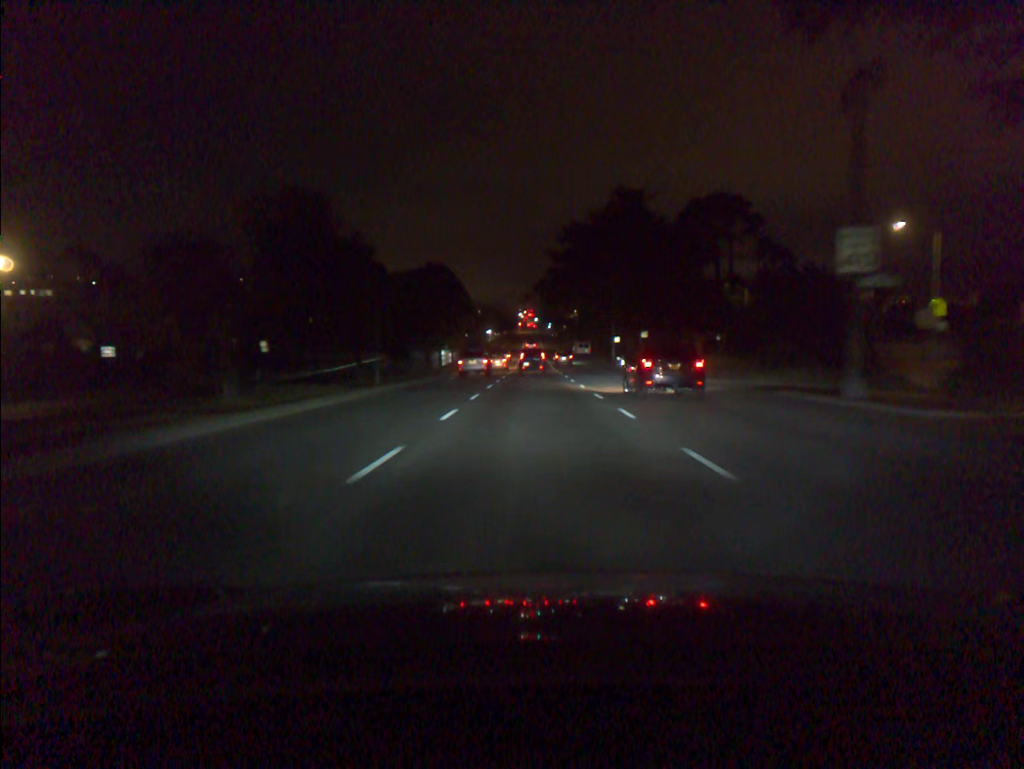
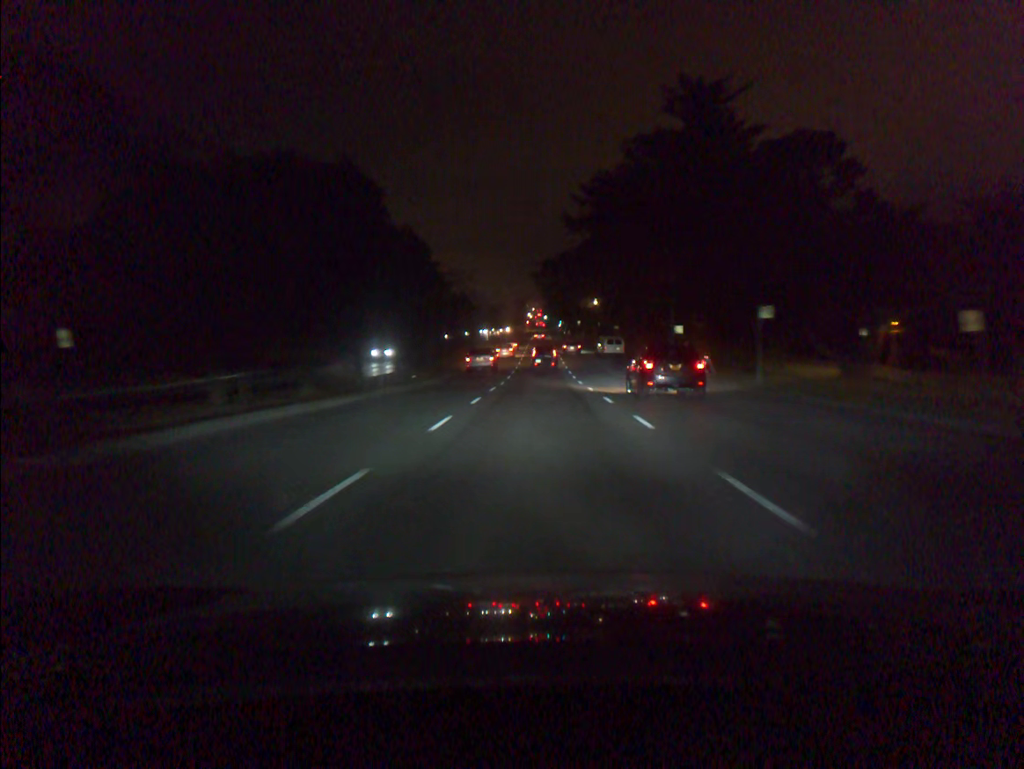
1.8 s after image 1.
(-0.2, +31.6) m; -1°
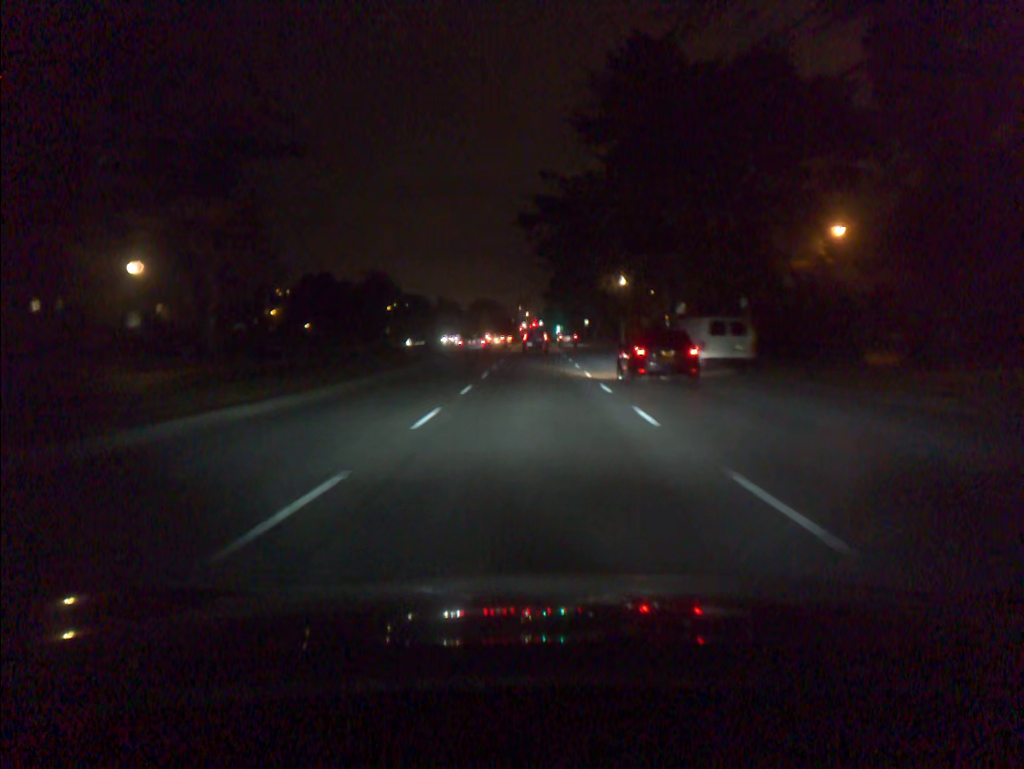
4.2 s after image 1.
(+0.1, +43.9) m; +1°
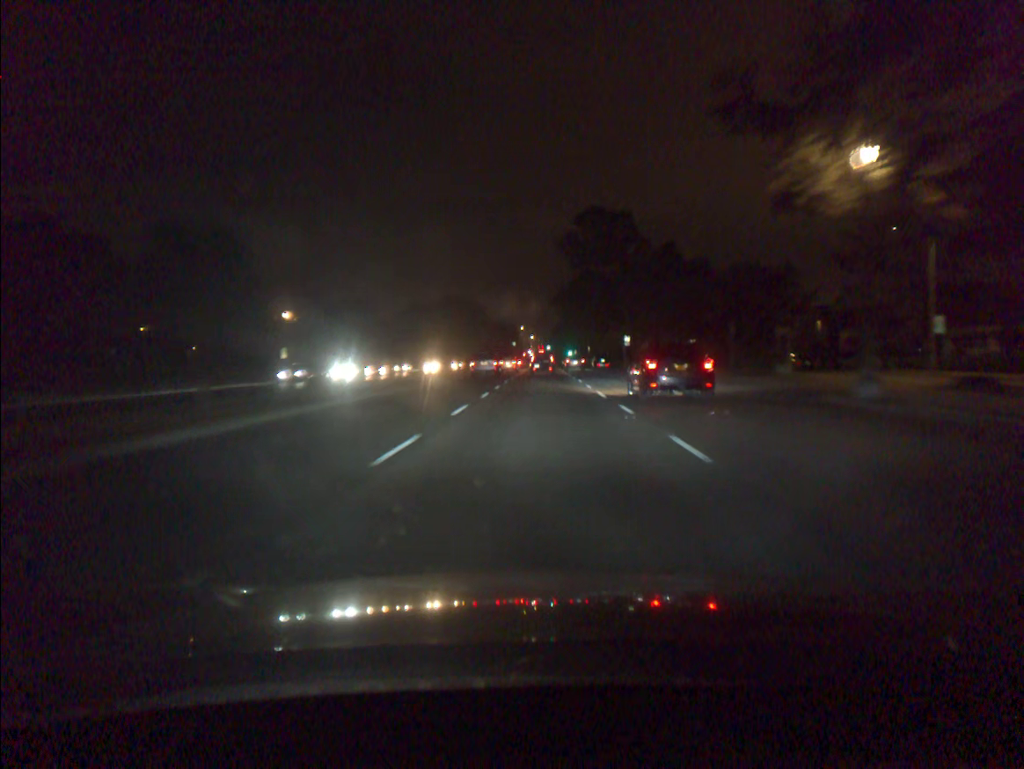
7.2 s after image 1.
(-0.4, +54.6) m; 0°
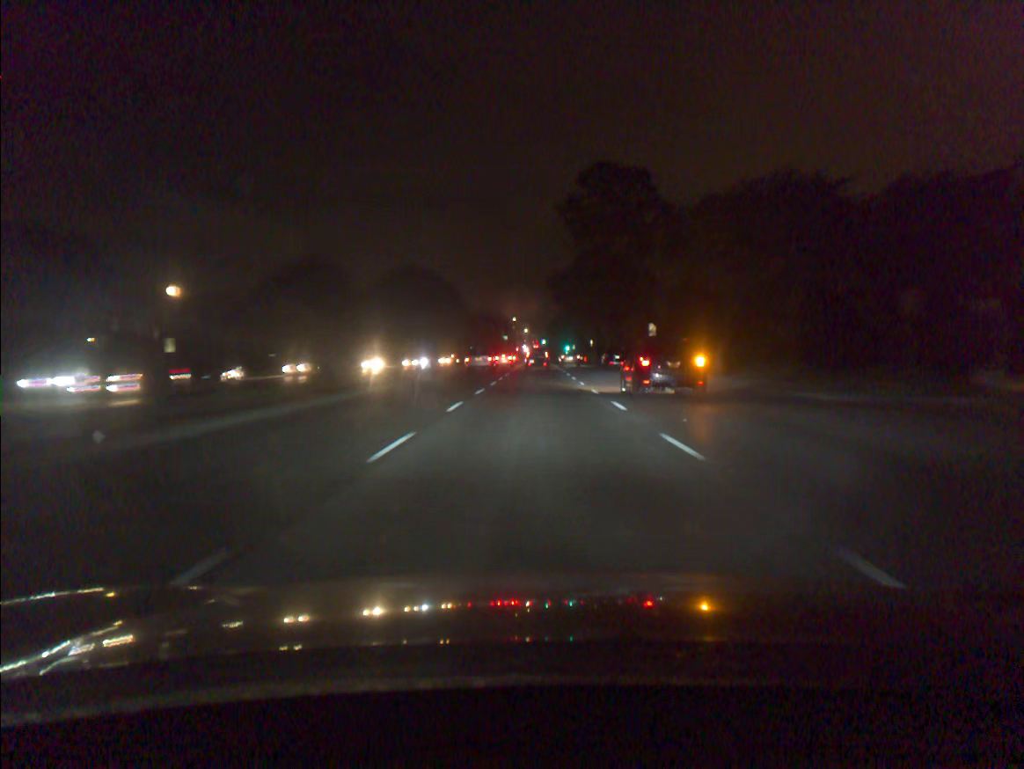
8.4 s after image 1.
(+0.1, +21.6) m; 0°
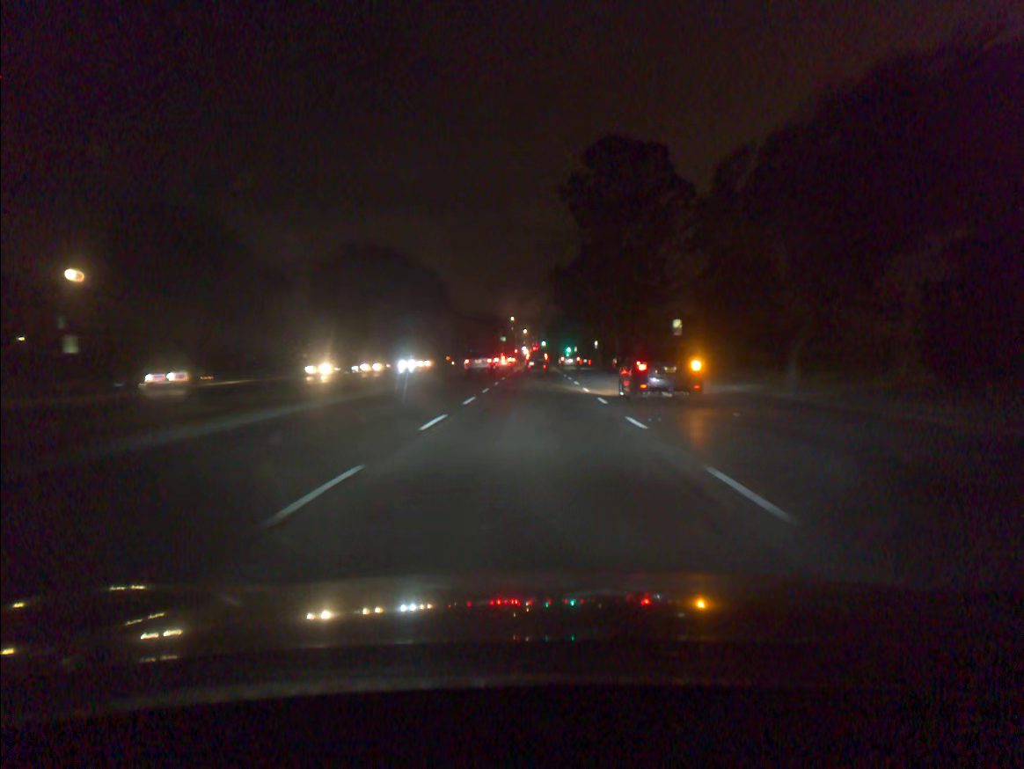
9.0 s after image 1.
(0.0, +10.8) m; 0°
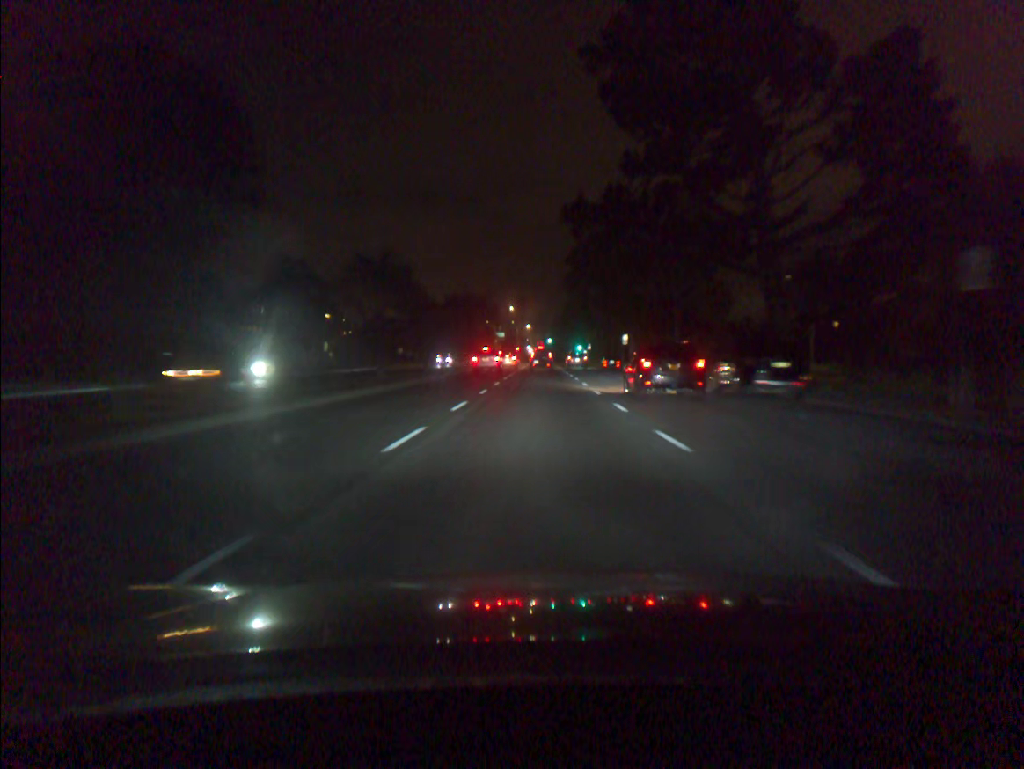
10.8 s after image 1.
(-0.1, +32.4) m; 0°
